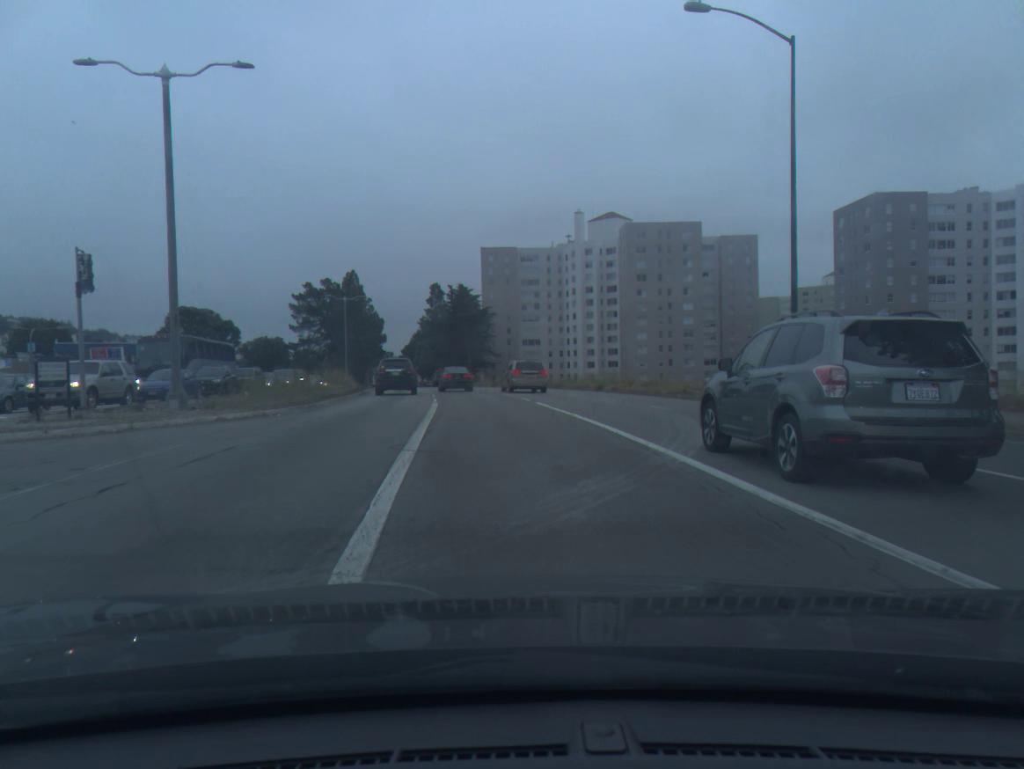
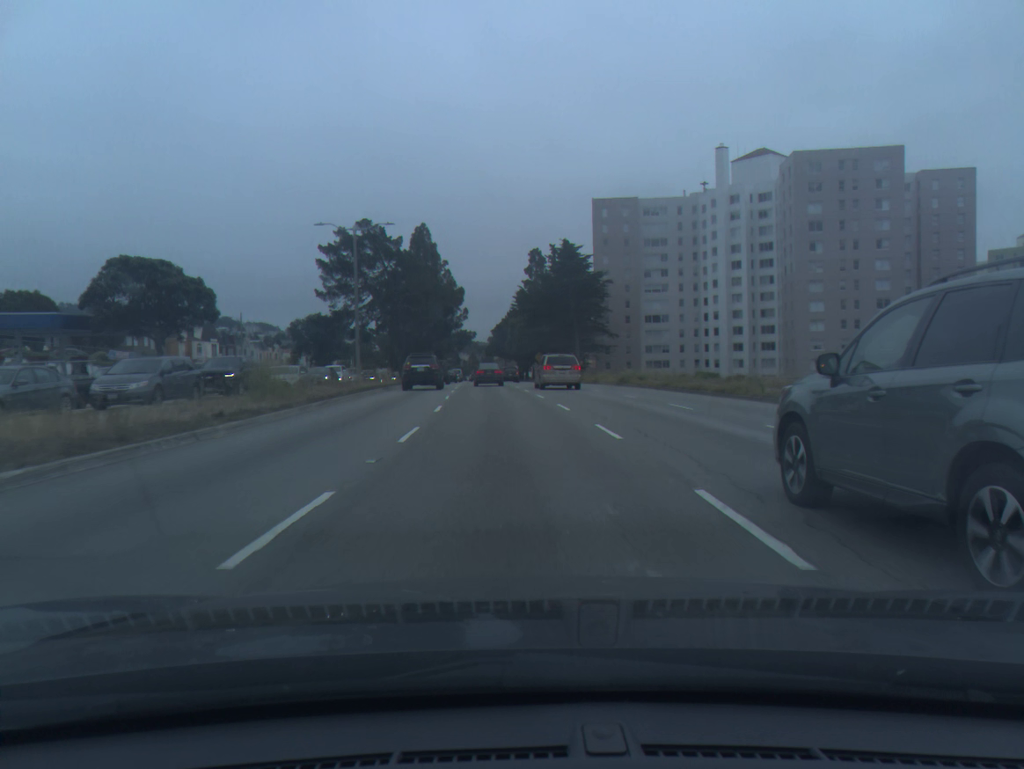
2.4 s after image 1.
(-2.2, +37.7) m; -8°
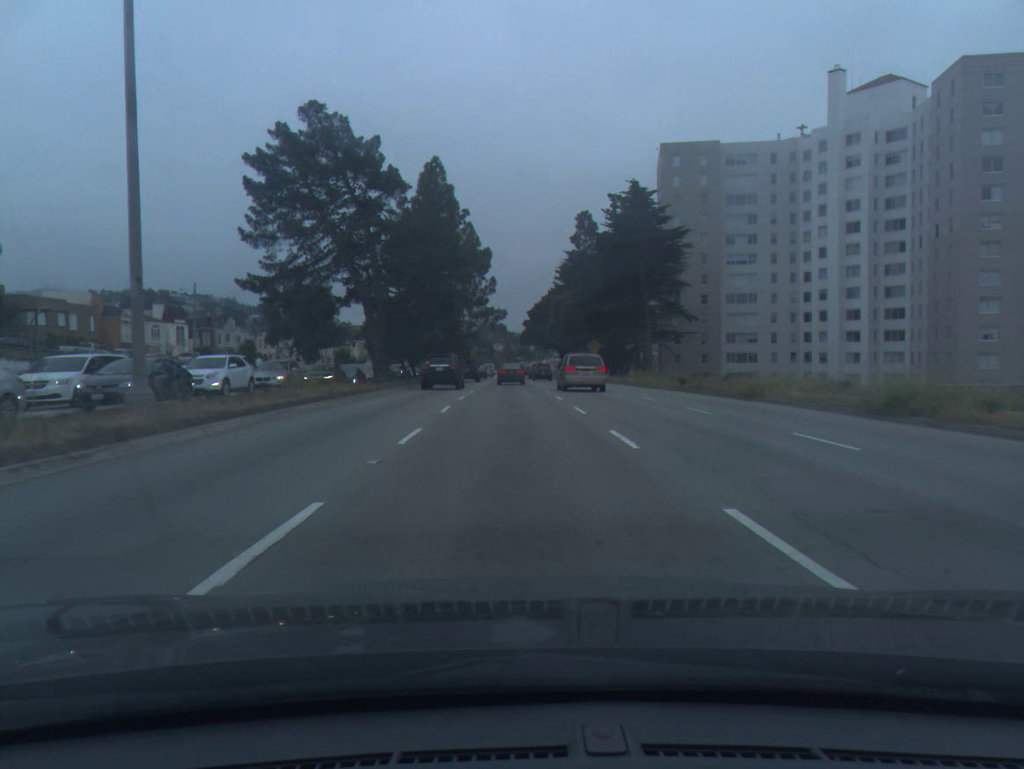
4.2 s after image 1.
(-1.1, +30.4) m; -2°
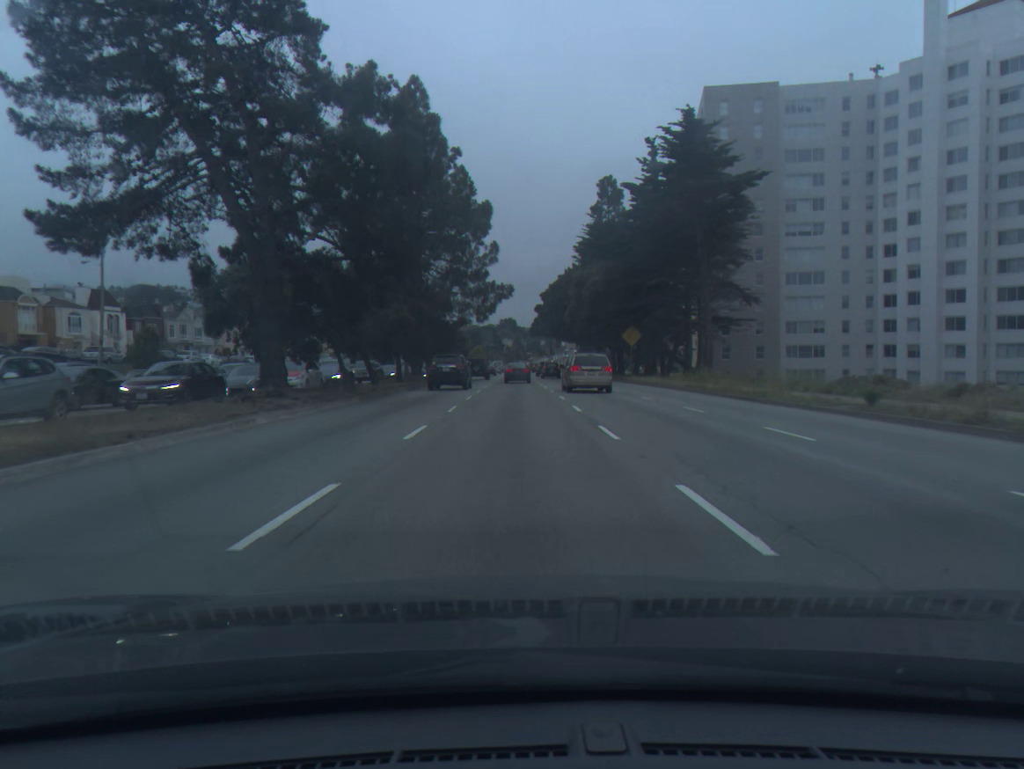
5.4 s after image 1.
(-0.1, +21.1) m; -1°
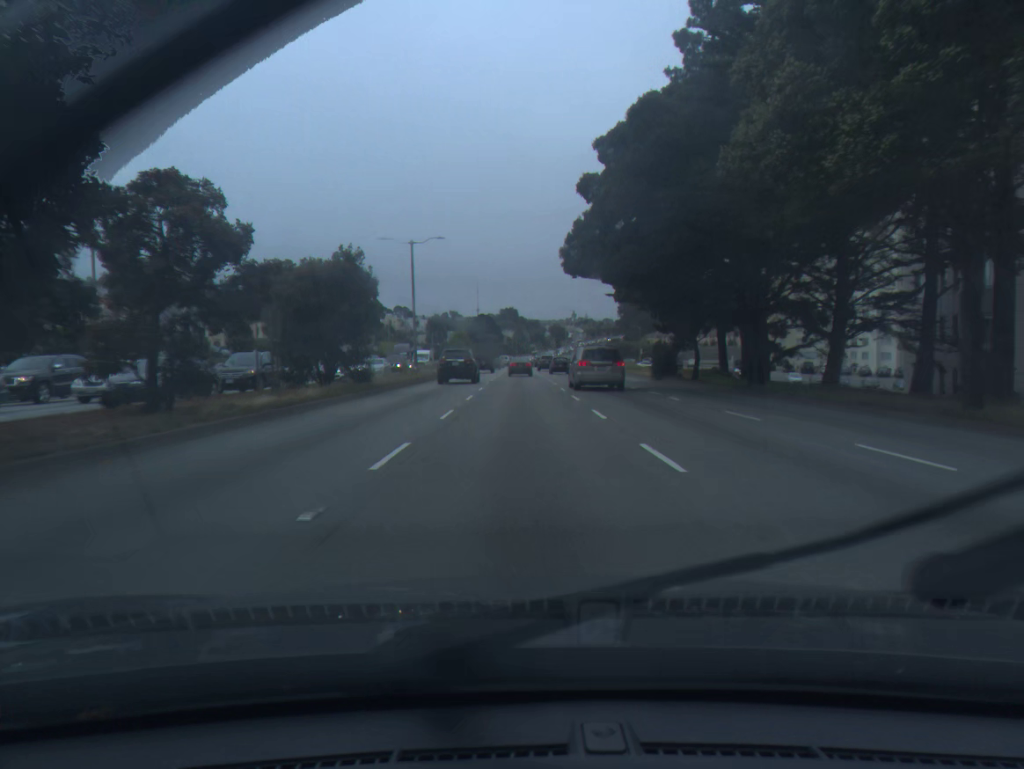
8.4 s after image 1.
(-0.4, +55.8) m; 0°
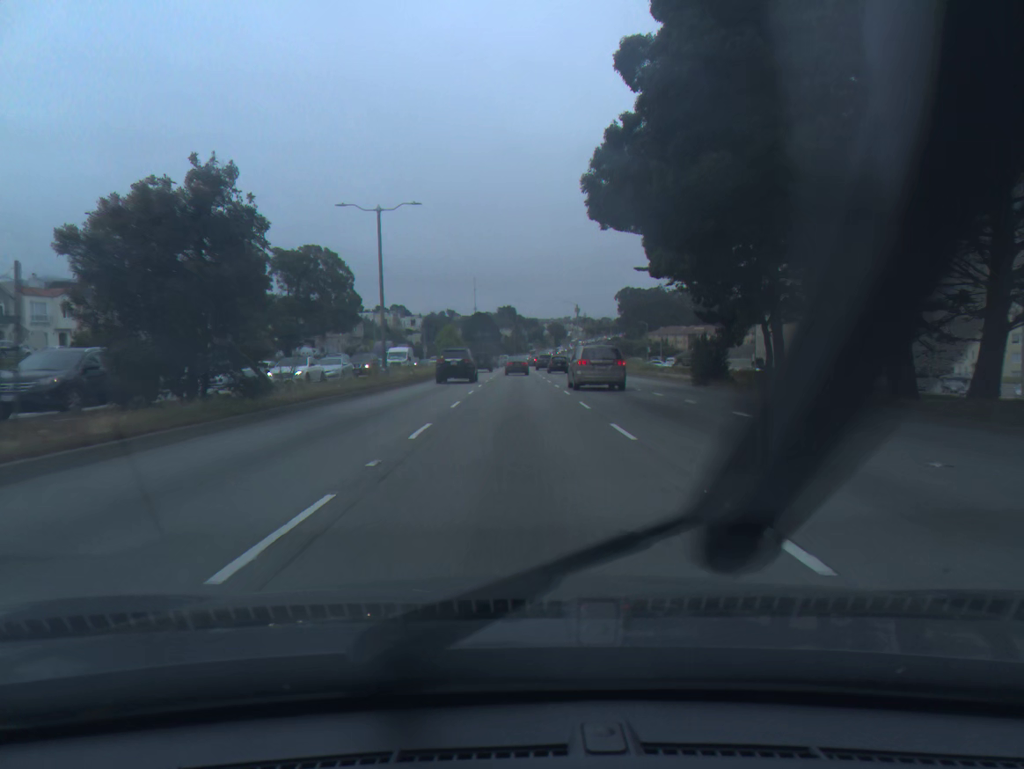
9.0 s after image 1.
(0.0, +11.7) m; 0°
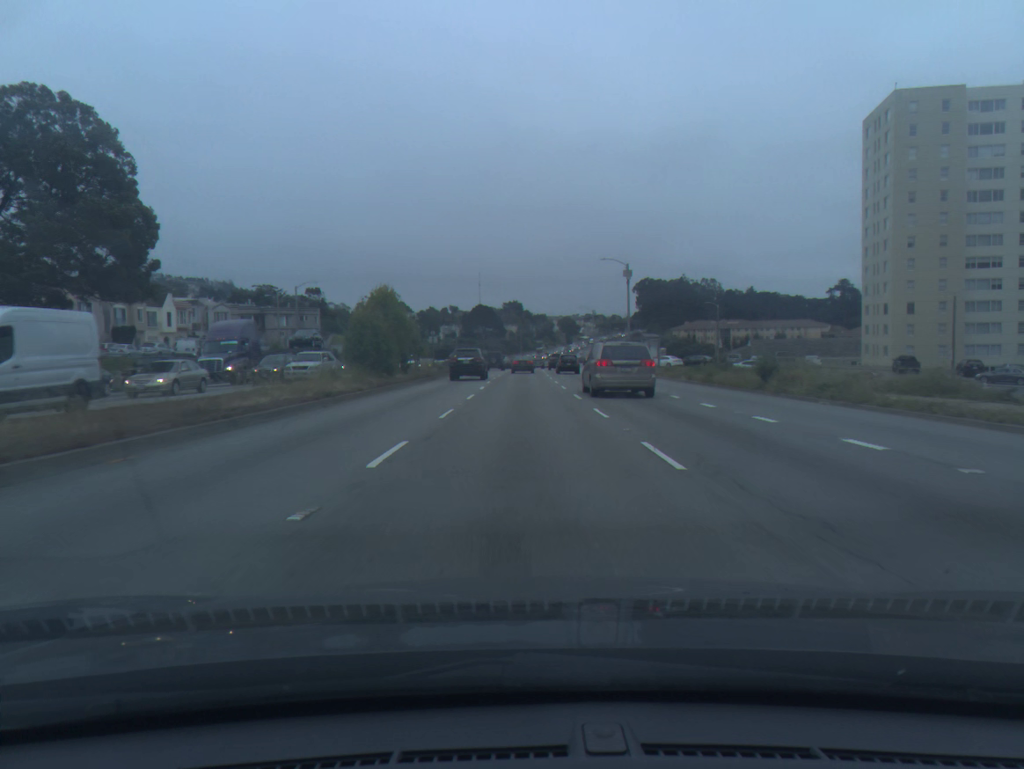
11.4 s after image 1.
(-0.2, +47.7) m; -1°
